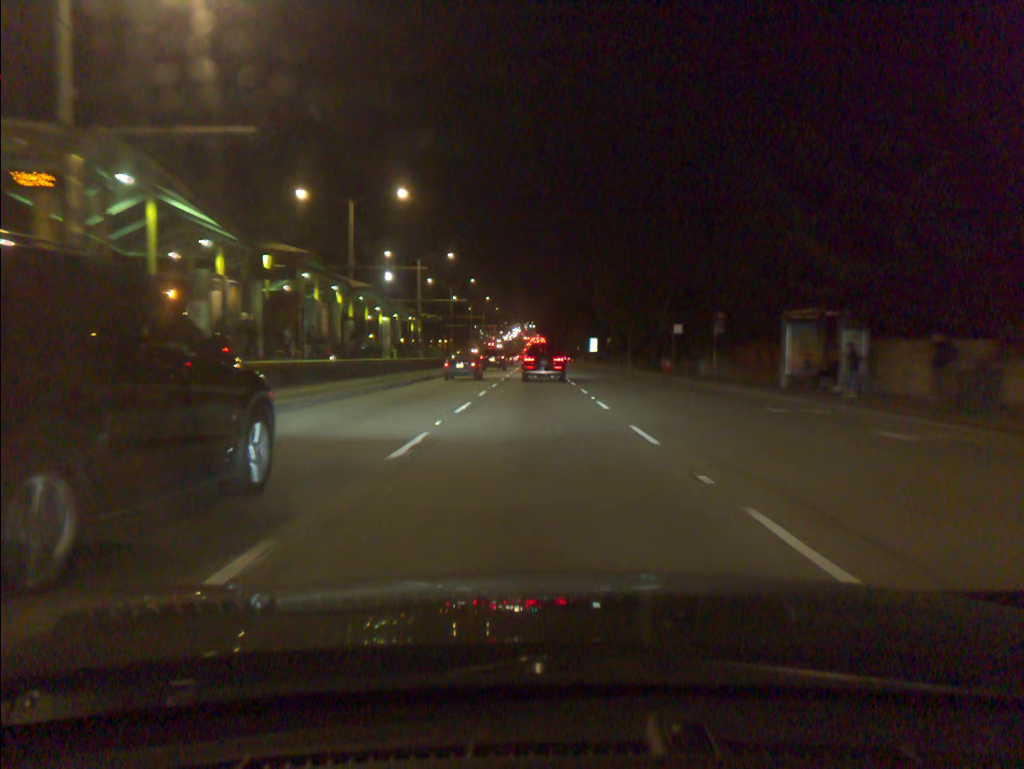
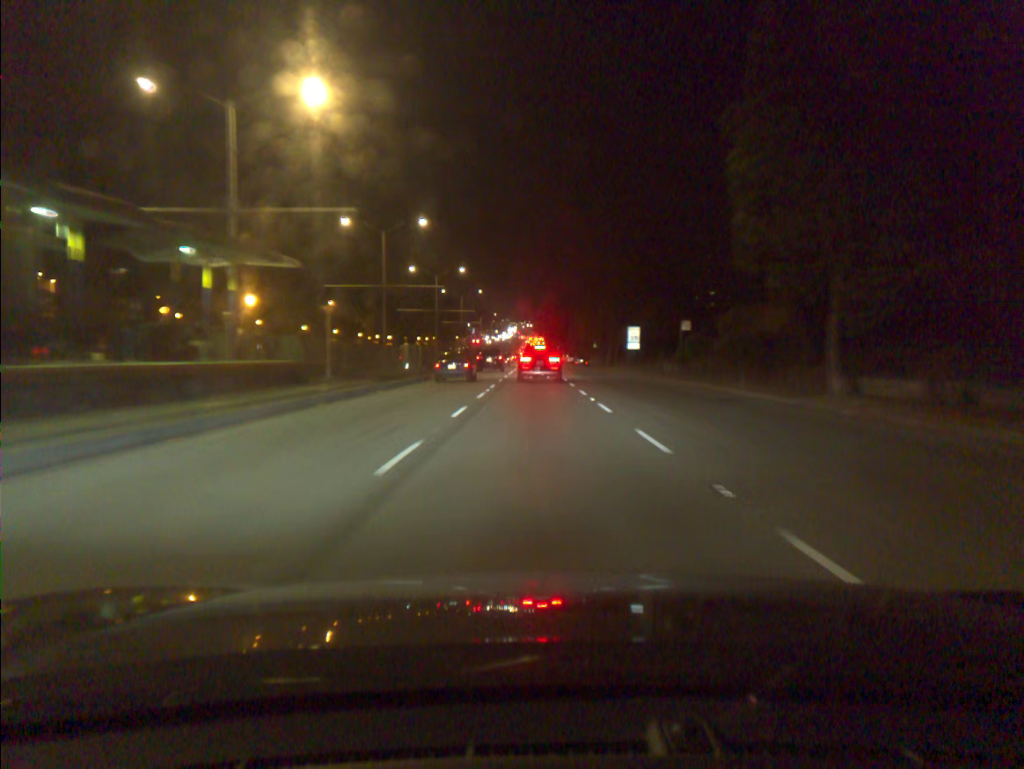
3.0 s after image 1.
(0.0, +44.7) m; 0°
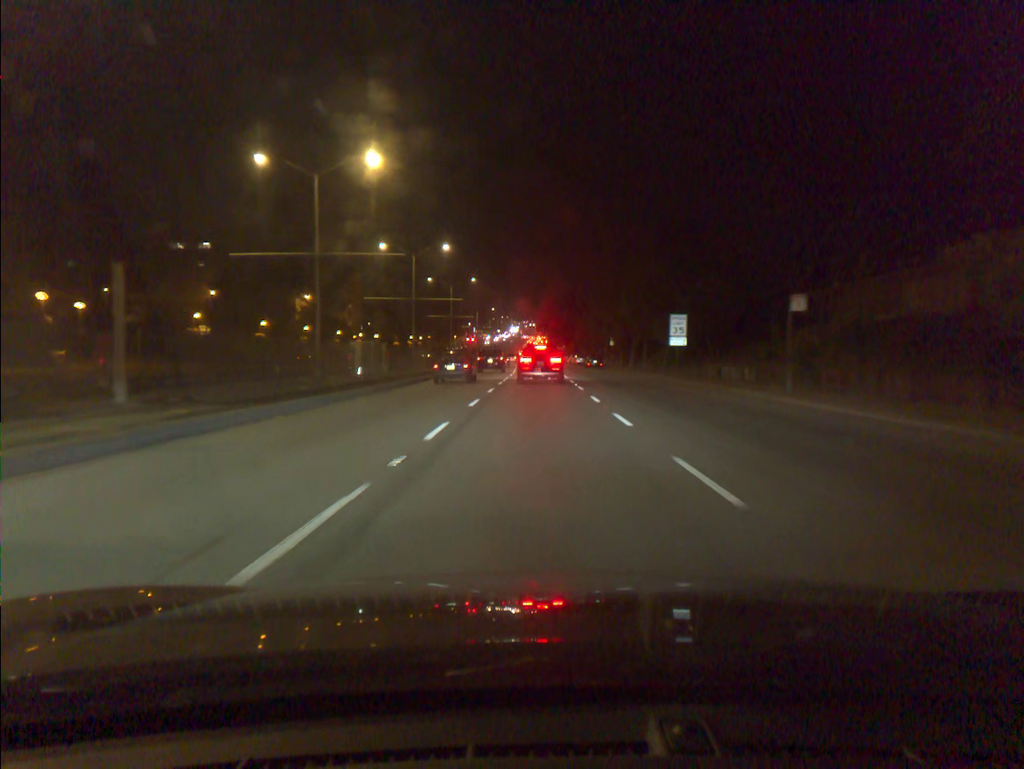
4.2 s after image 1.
(0.0, +18.0) m; 0°
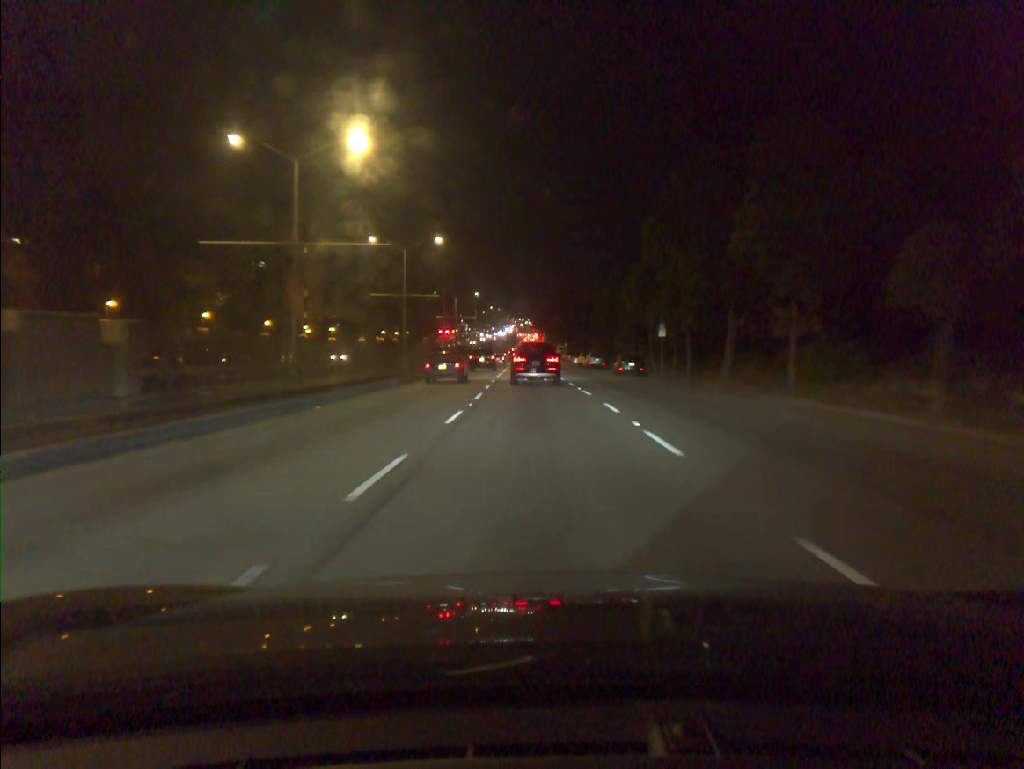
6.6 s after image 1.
(0.0, +33.8) m; 0°
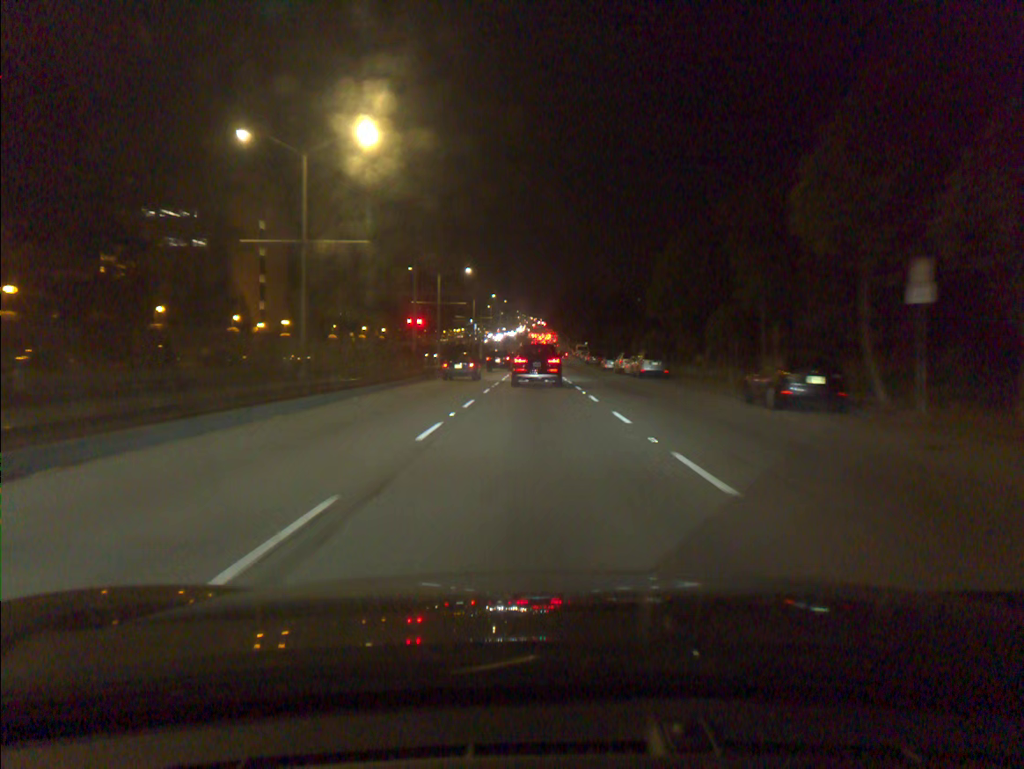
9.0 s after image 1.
(-0.2, +31.7) m; -1°
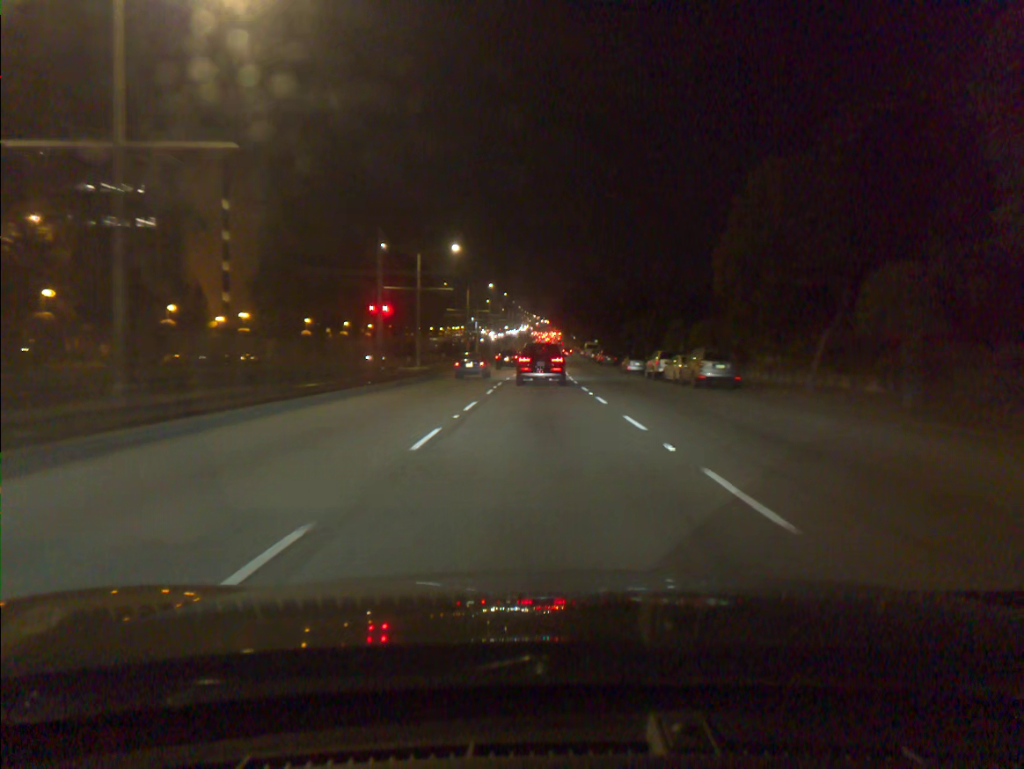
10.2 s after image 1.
(0.0, +15.7) m; 0°
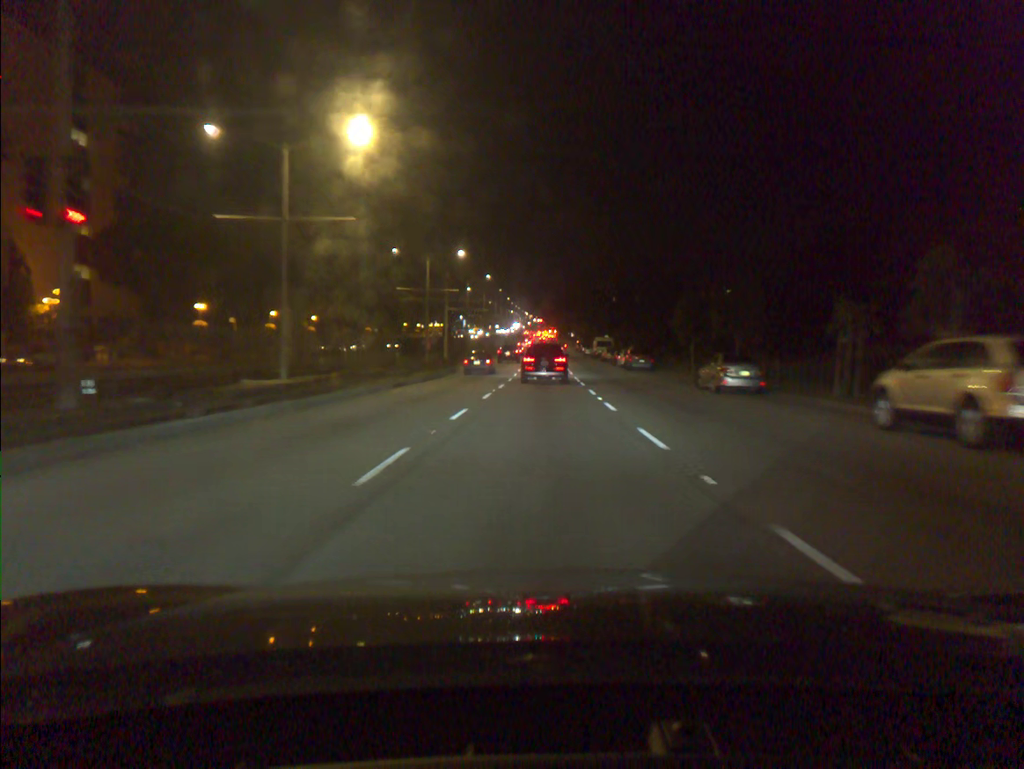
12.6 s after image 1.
(+0.2, +31.9) m; +1°
